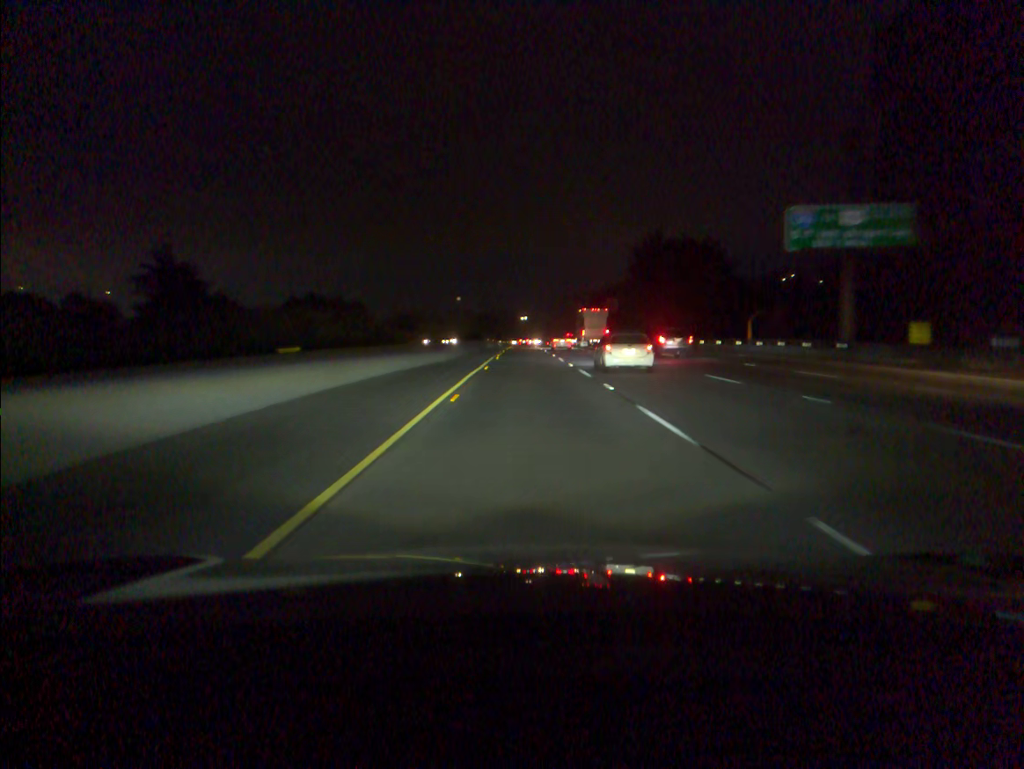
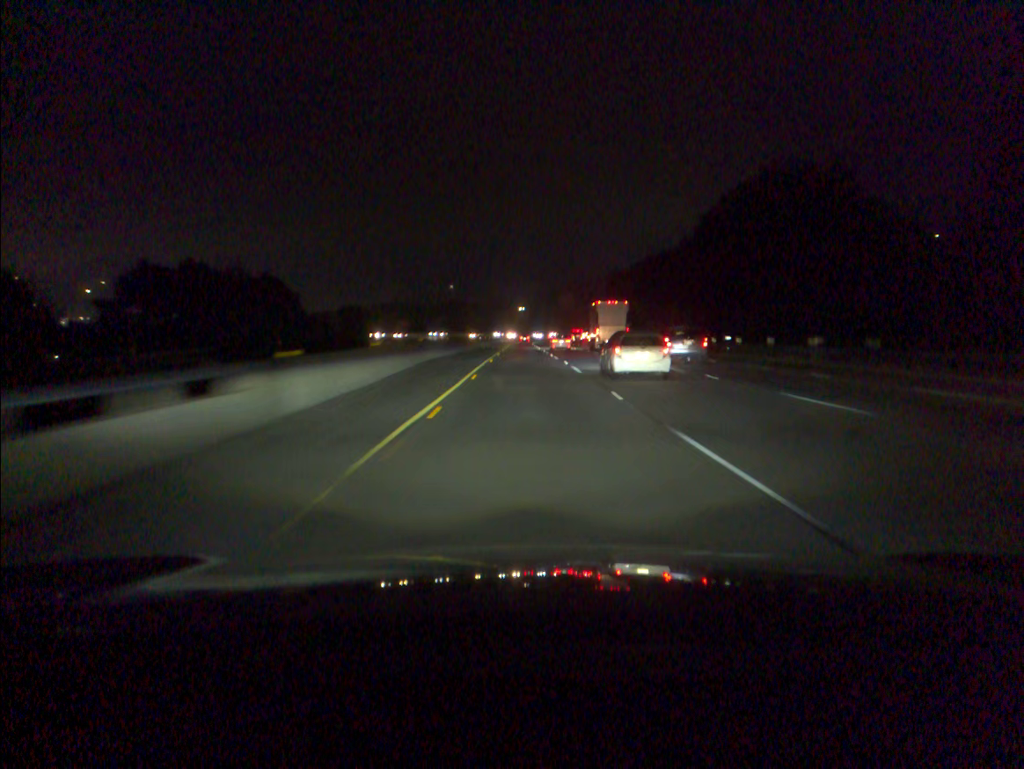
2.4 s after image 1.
(0.0, +80.6) m; 0°
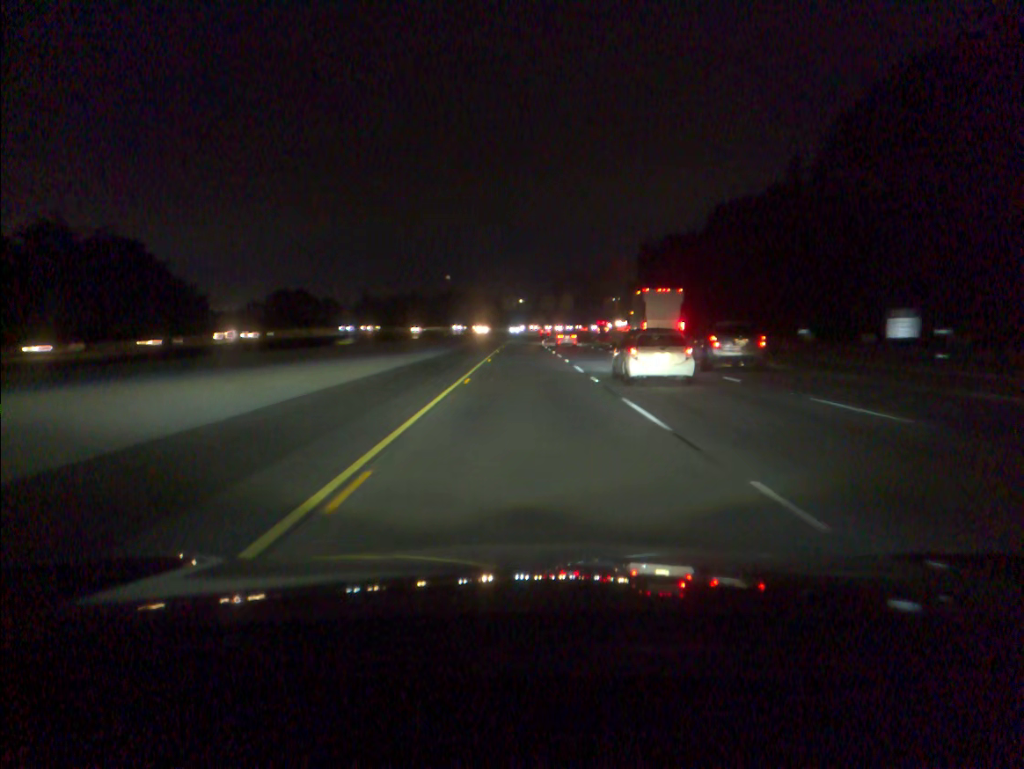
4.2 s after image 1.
(0.0, +60.5) m; 0°
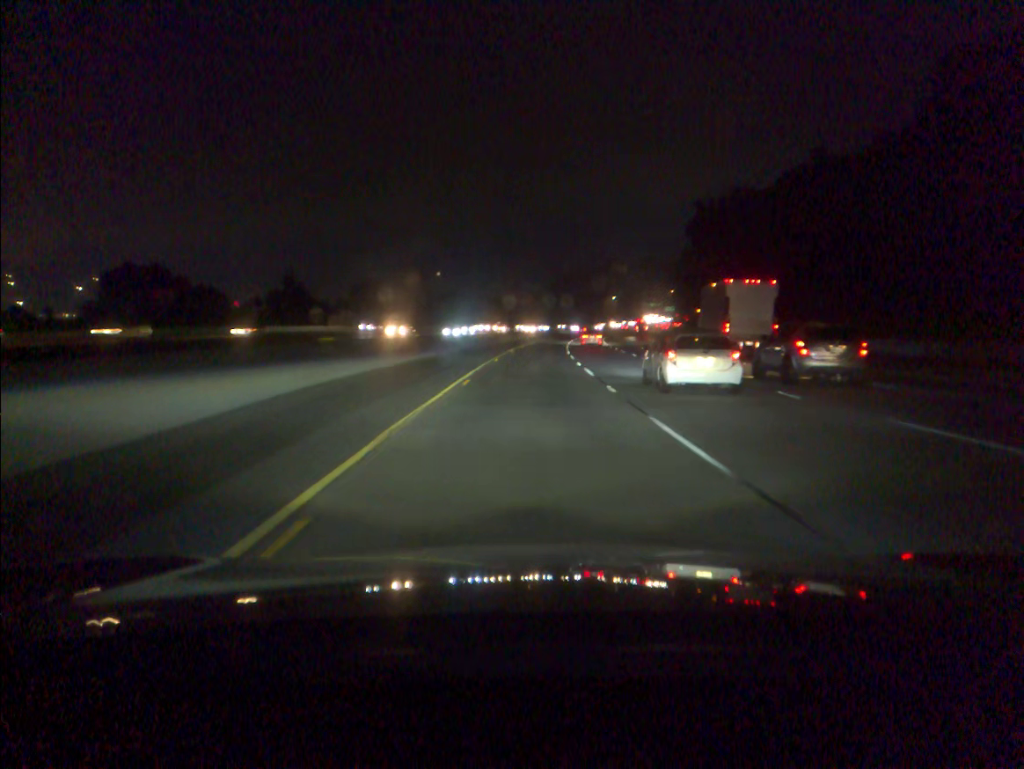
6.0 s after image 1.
(+0.1, +60.5) m; 0°
